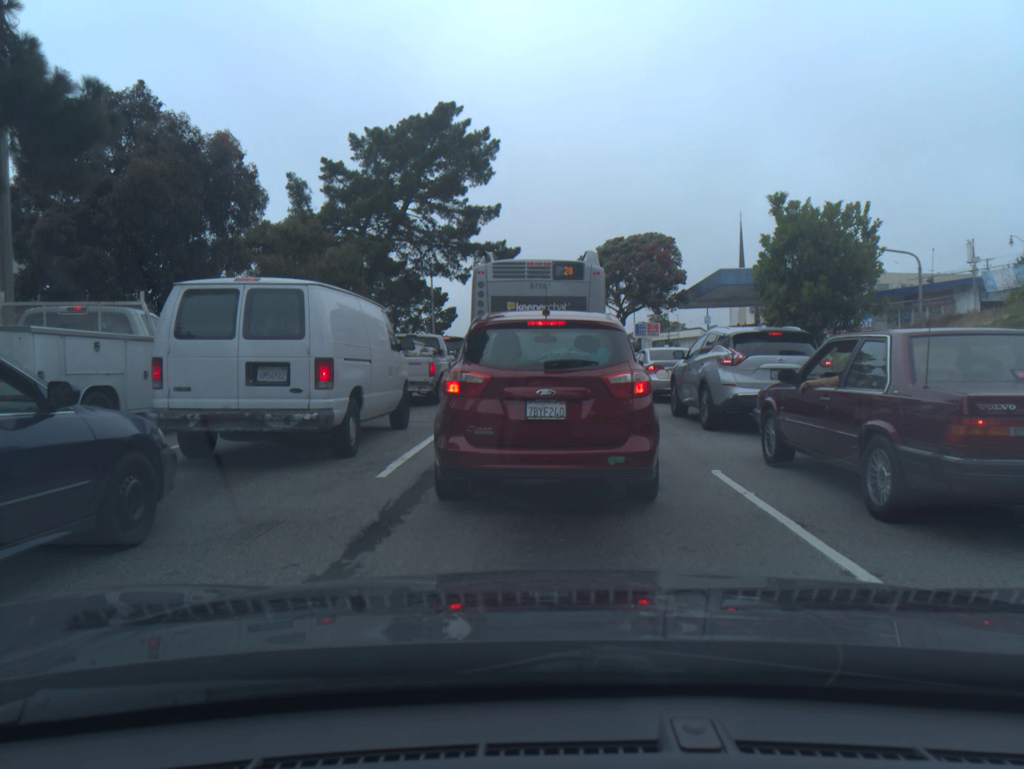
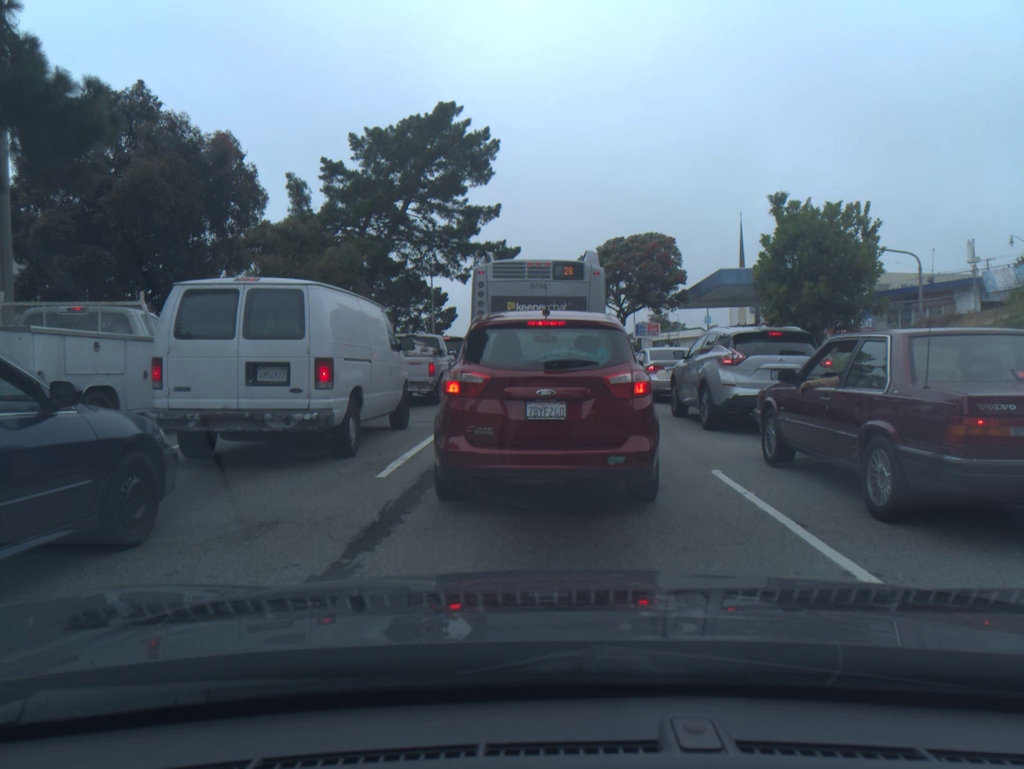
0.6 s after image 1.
(0.0, 0.0) m; 0°
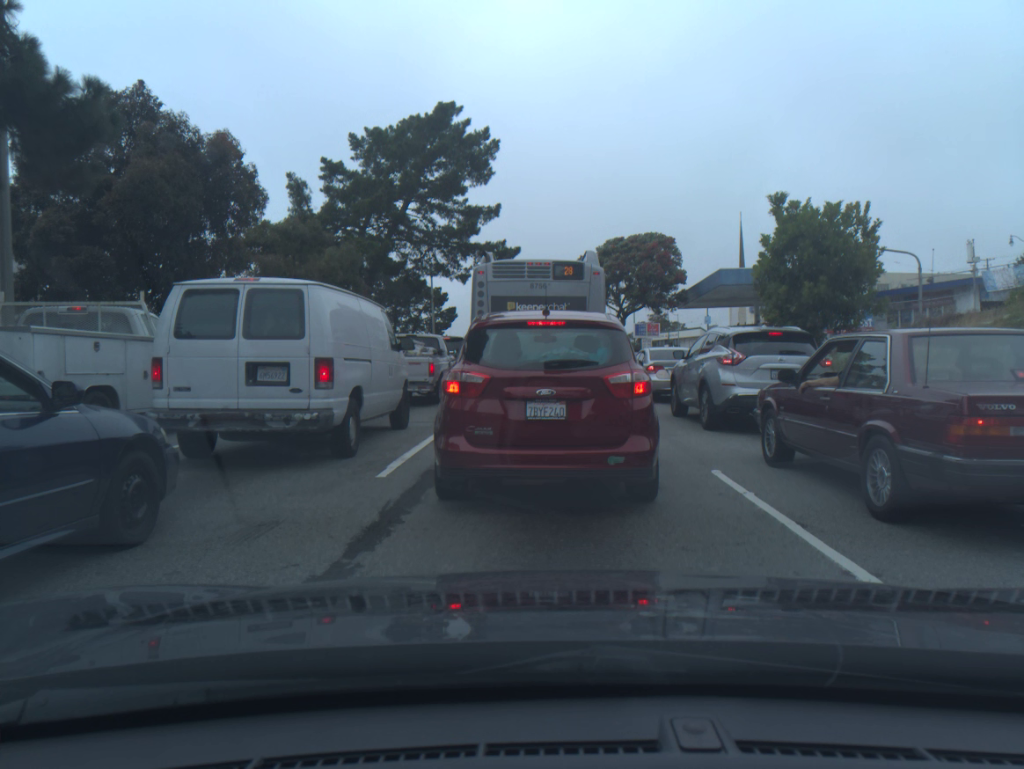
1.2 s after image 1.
(0.0, 0.0) m; 0°
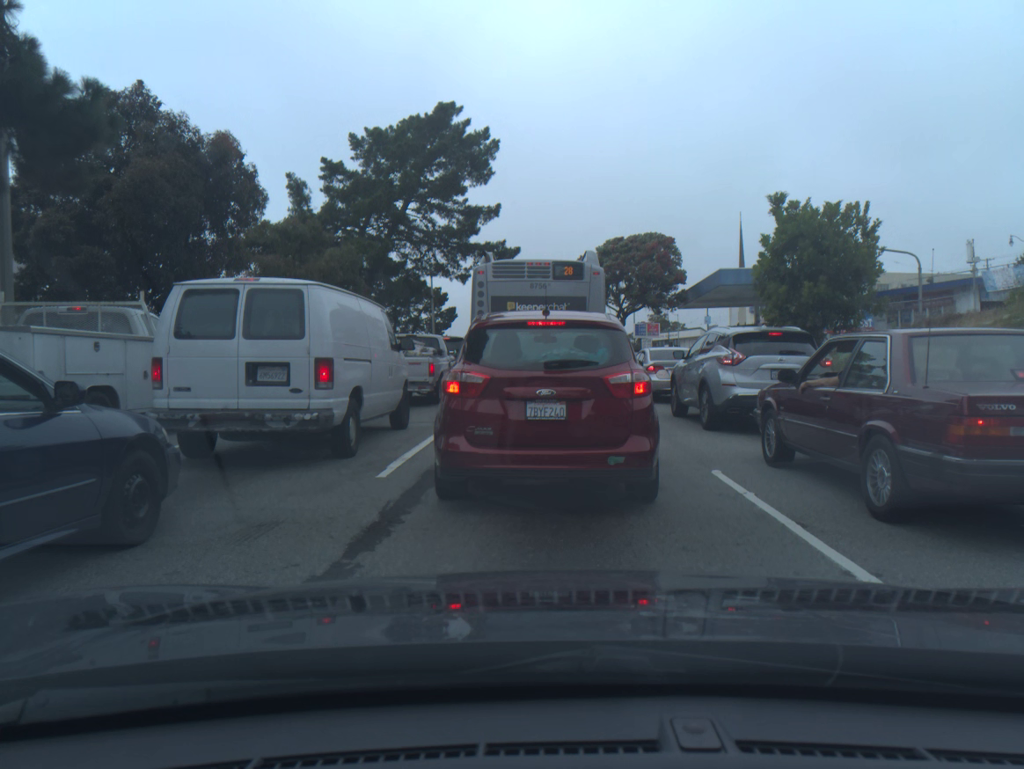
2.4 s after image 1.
(0.0, 0.0) m; 0°
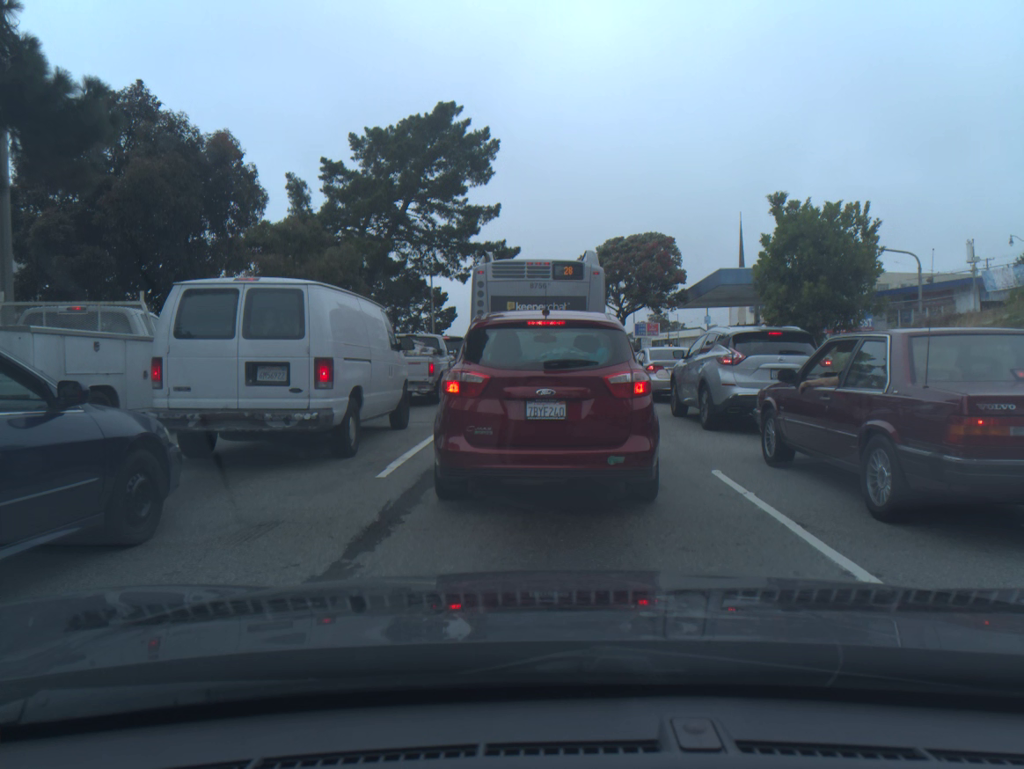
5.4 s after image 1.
(0.0, 0.0) m; 0°
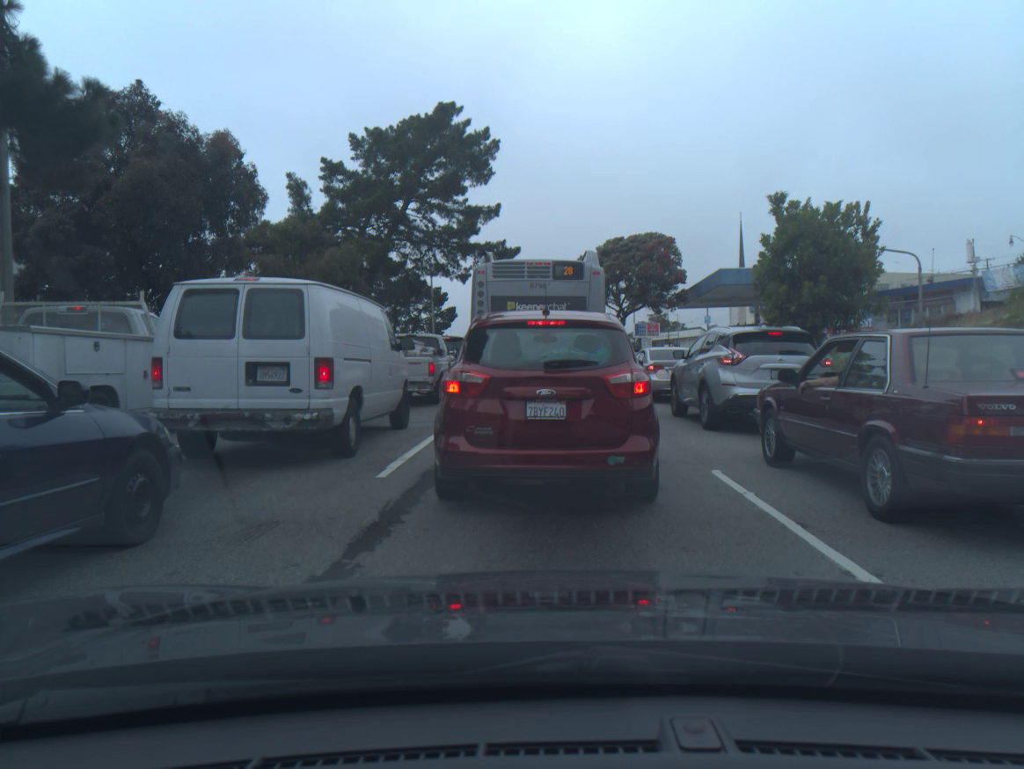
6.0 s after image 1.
(0.0, 0.0) m; 0°
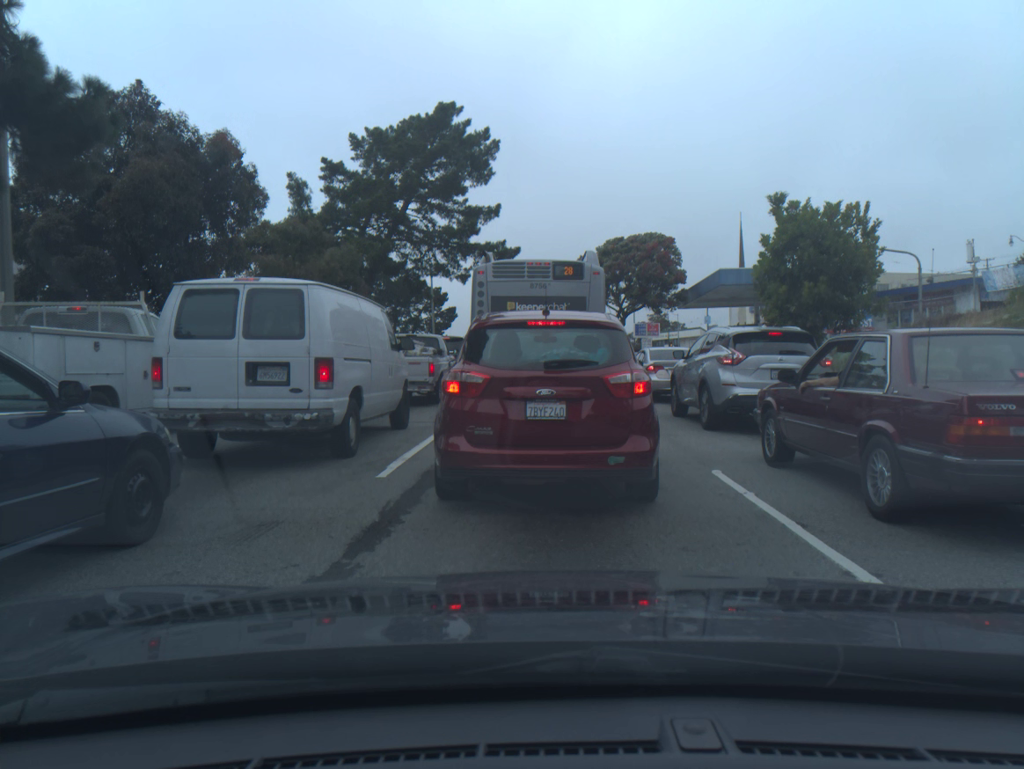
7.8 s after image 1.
(0.0, 0.0) m; 0°
